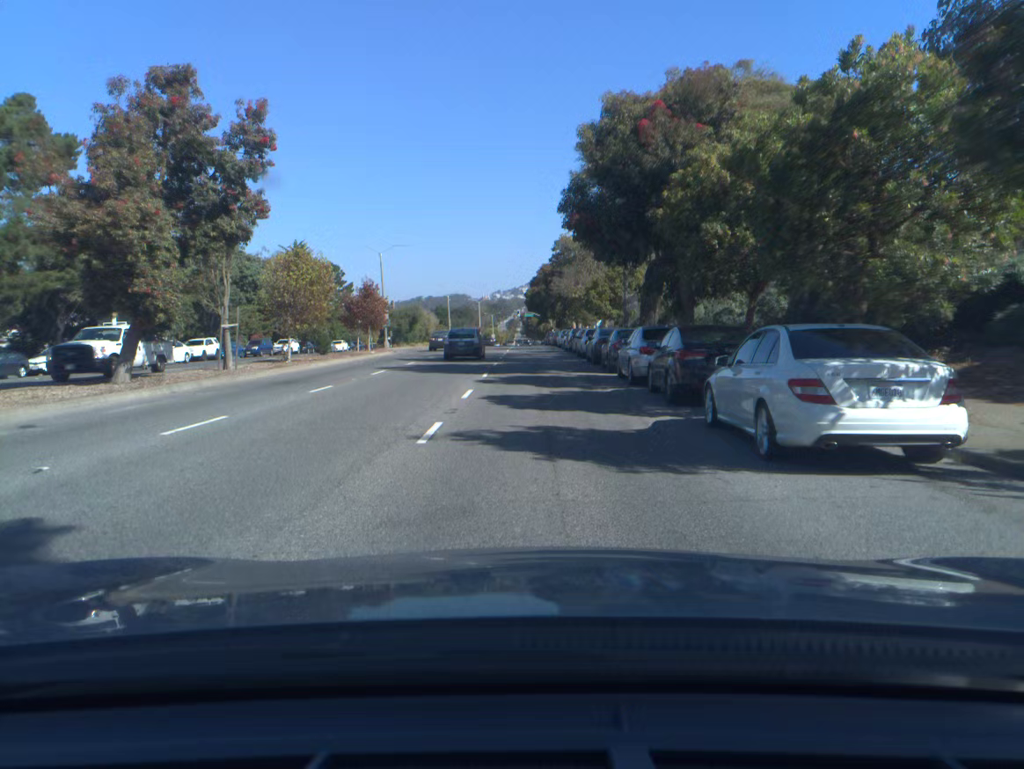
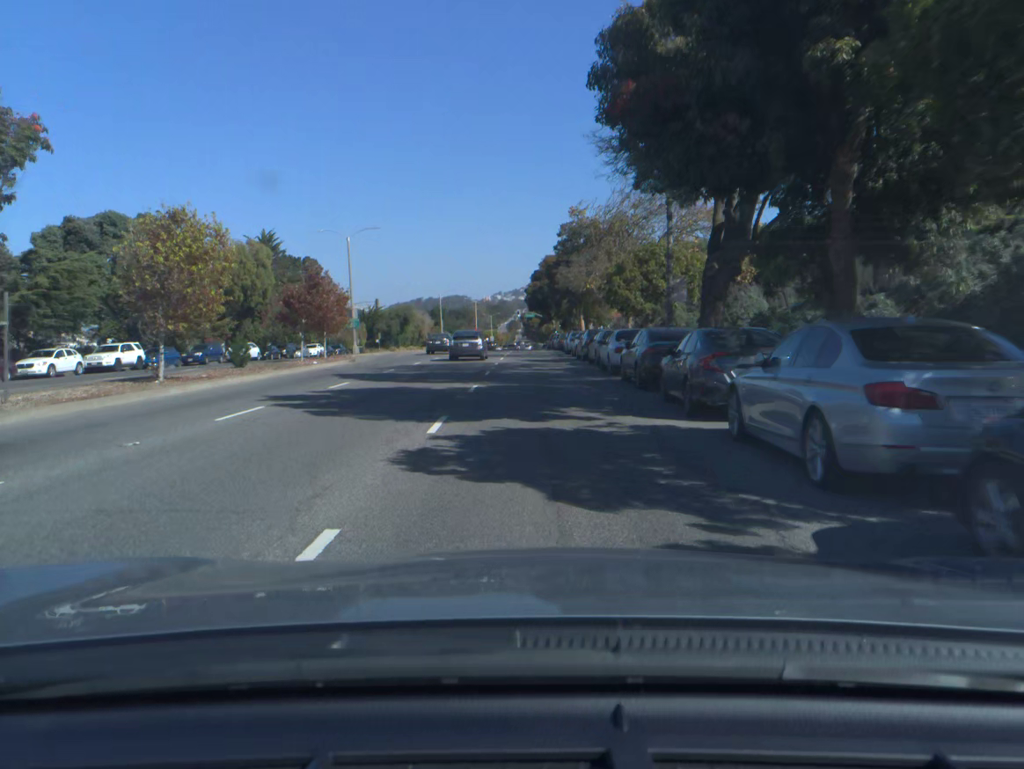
(0.0, +12.7) m; 0°
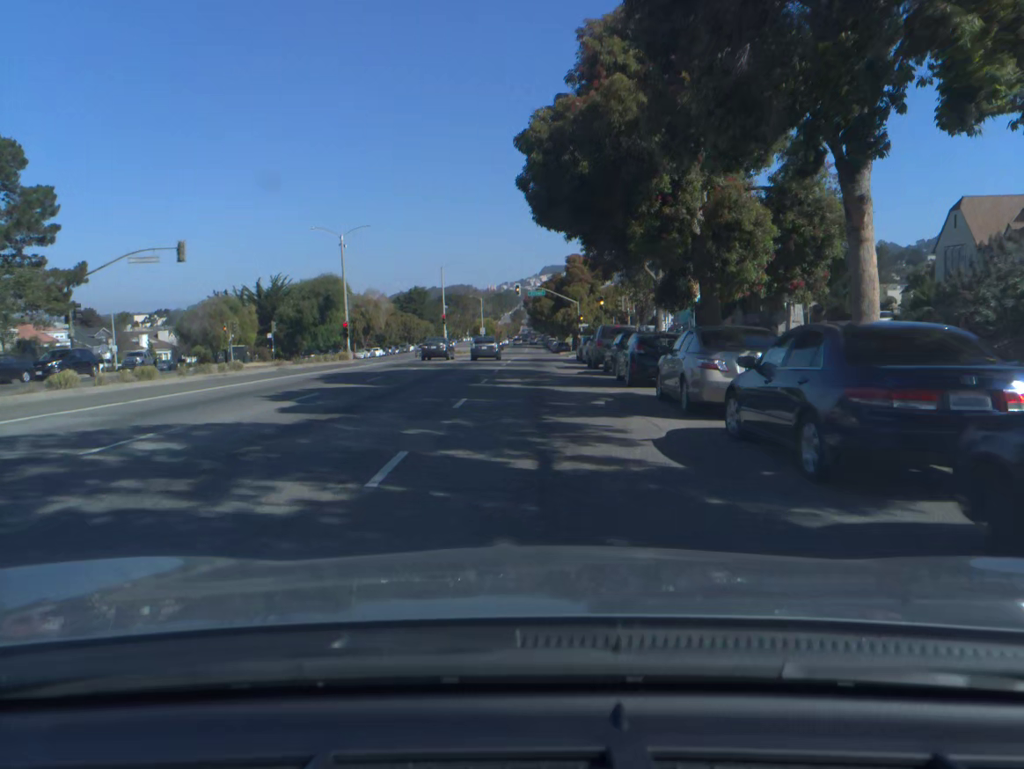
(-0.2, +62.3) m; -1°
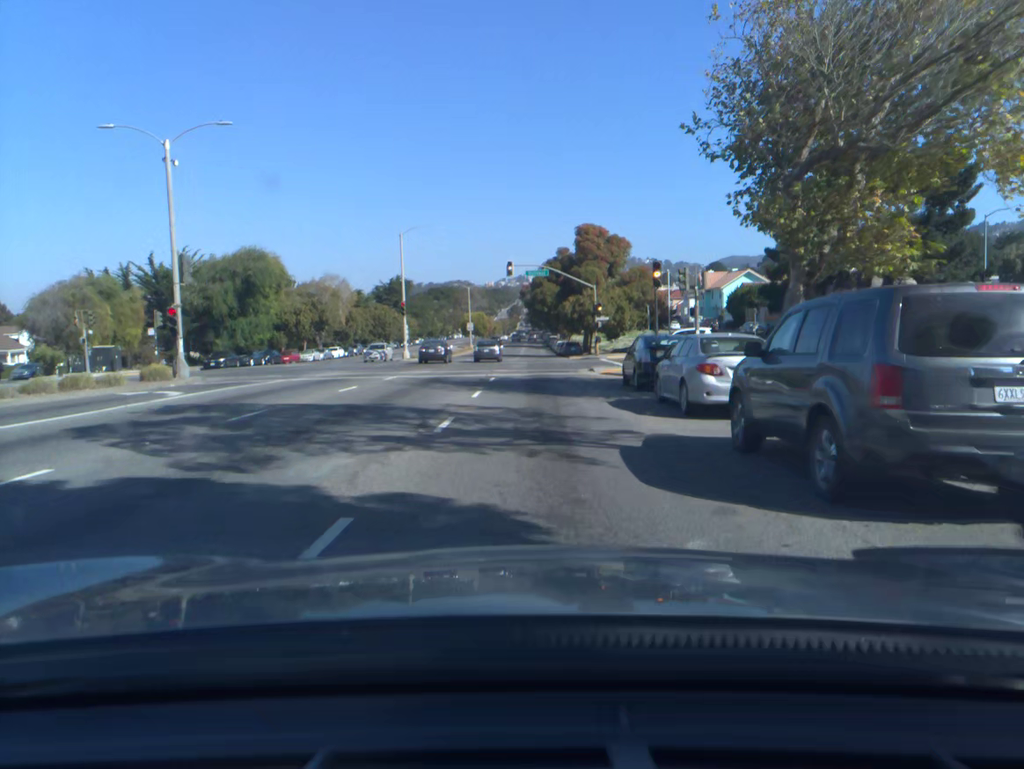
(0.0, +25.4) m; 0°
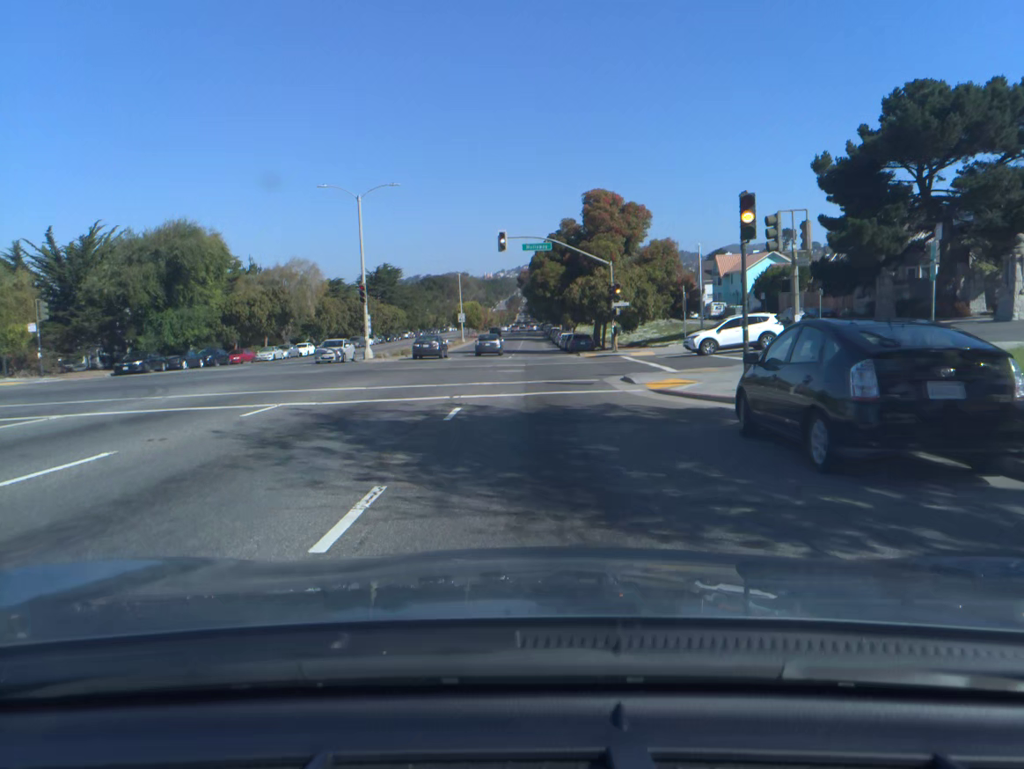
(0.0, +13.1) m; 0°
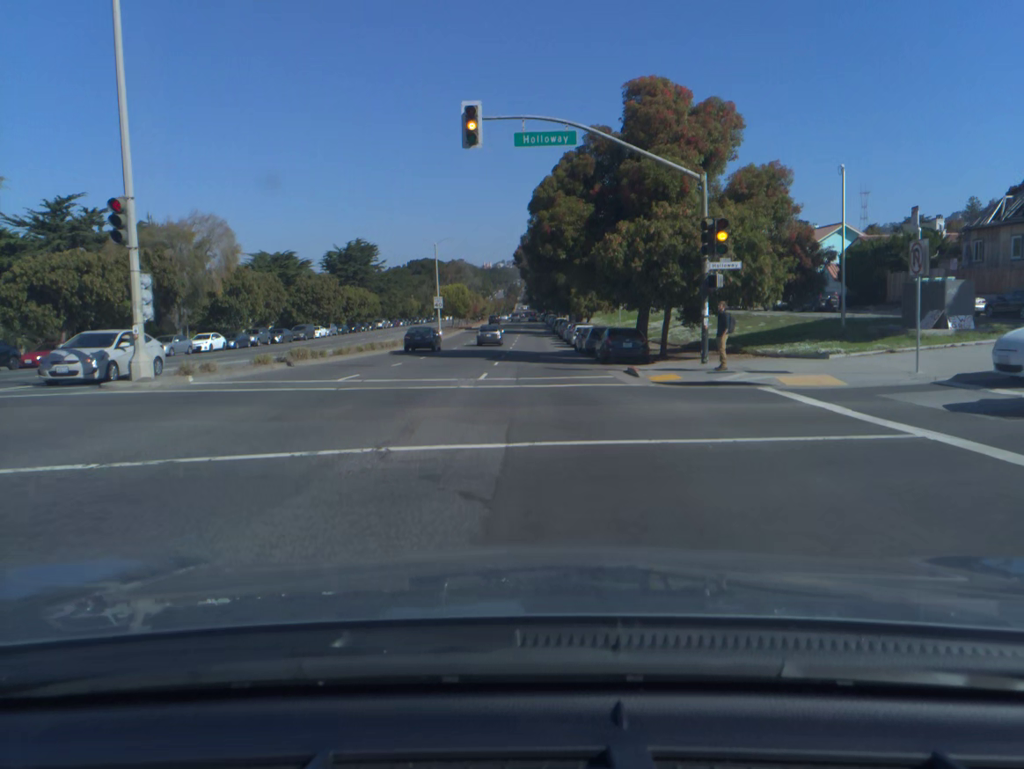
(0.0, +26.2) m; 0°
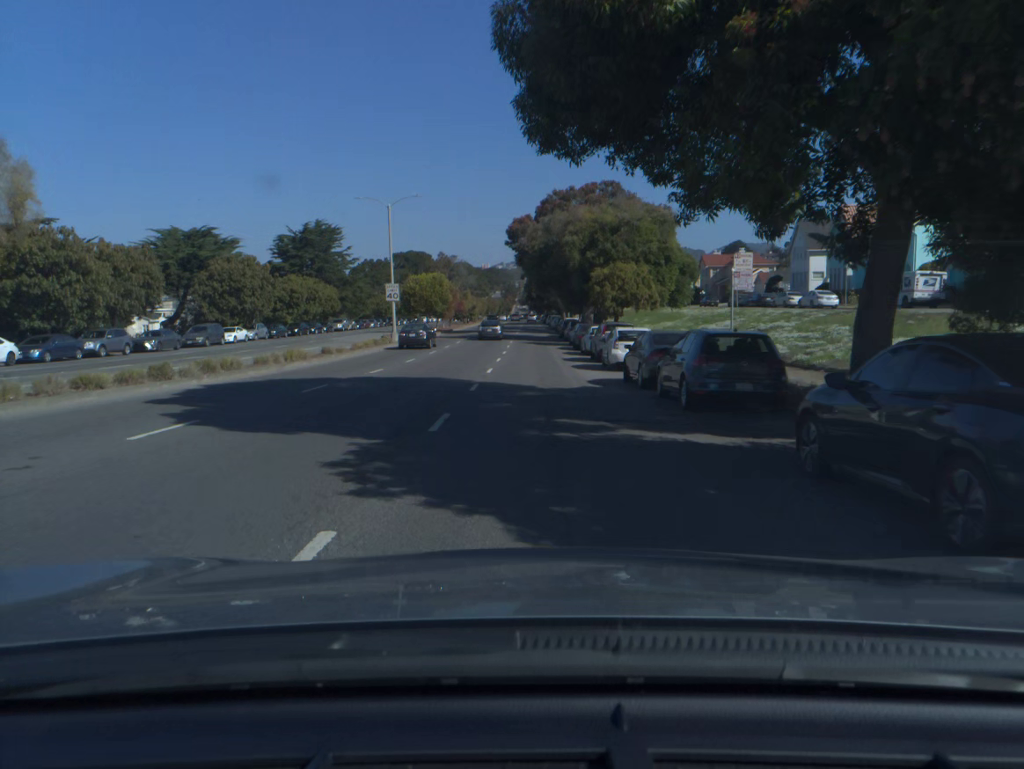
(0.0, +25.5) m; 0°
